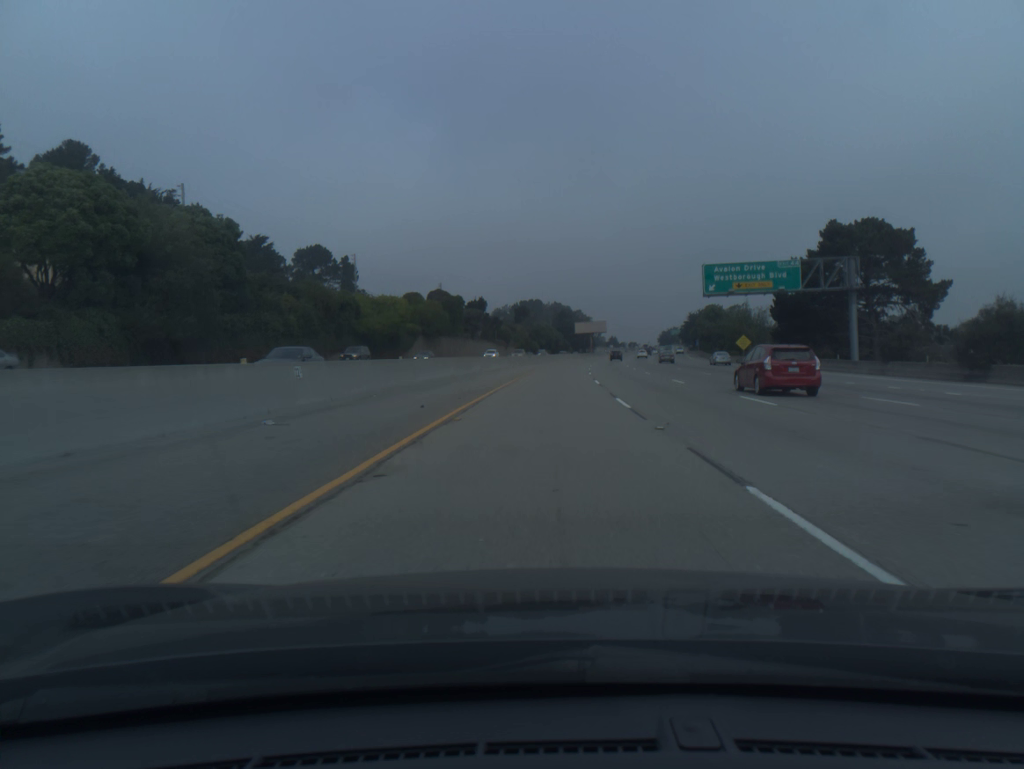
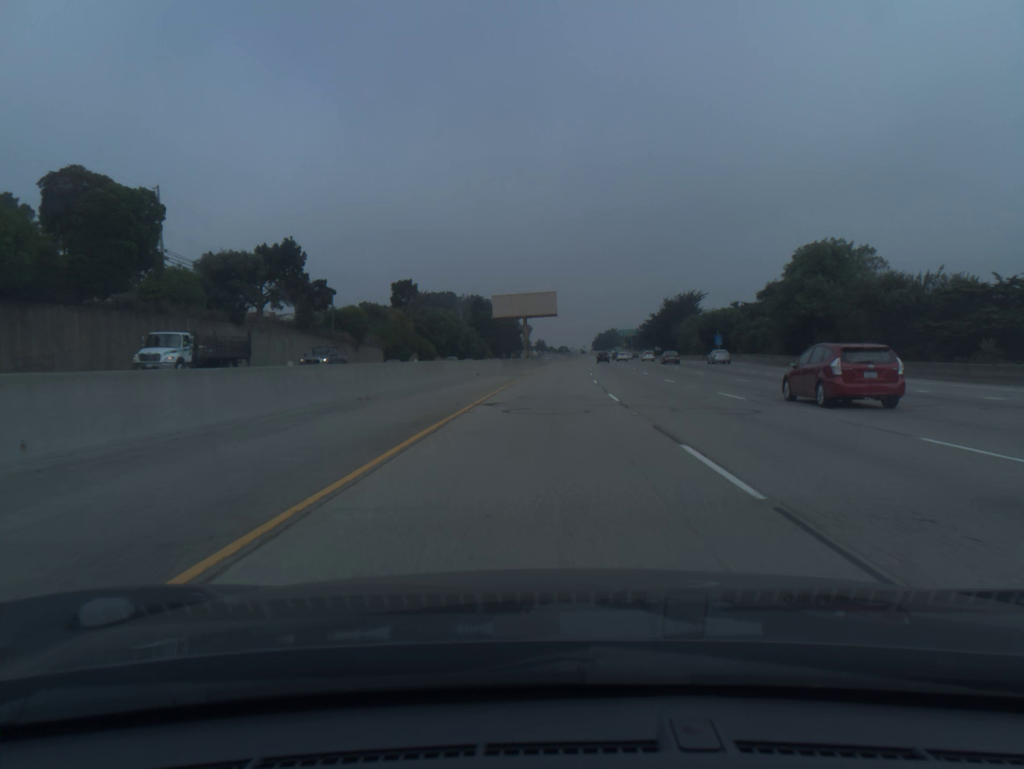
(+4.9, +99.1) m; +6°
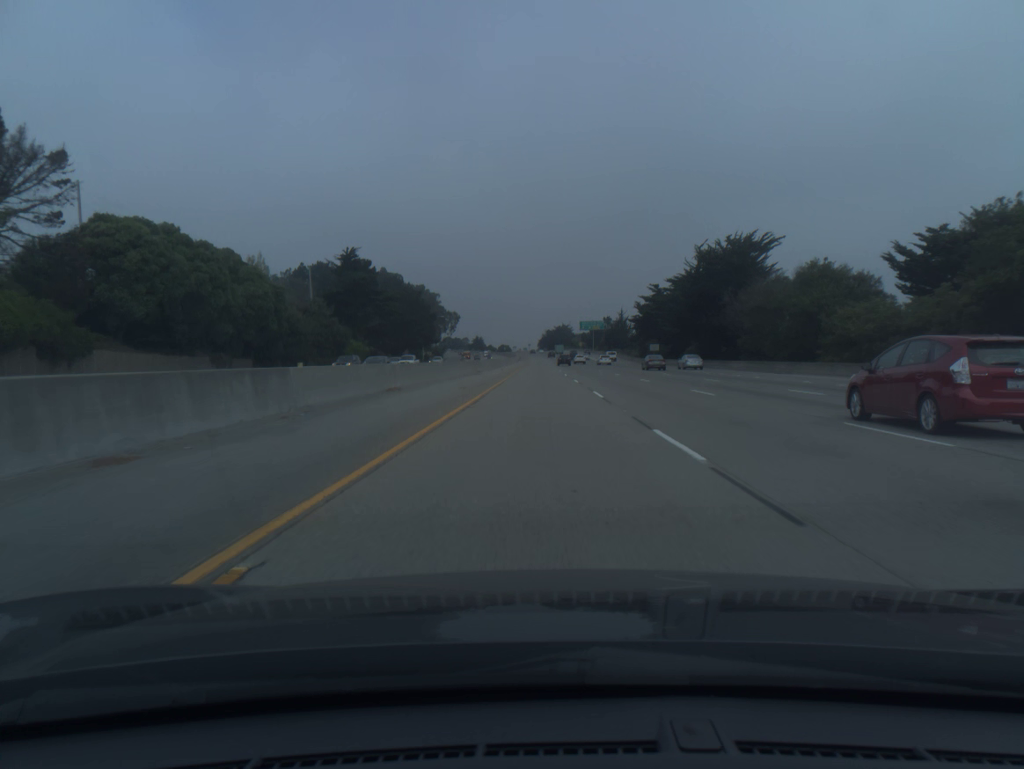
(+4.4, +99.8) m; +4°
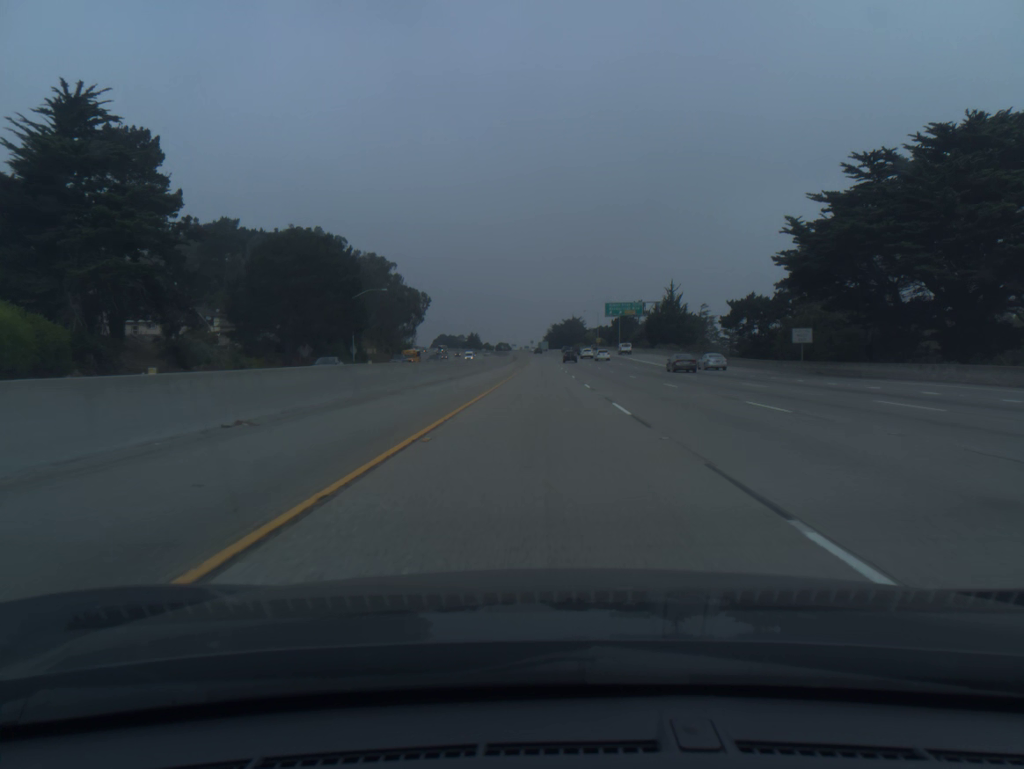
(-0.2, +80.4) m; 0°
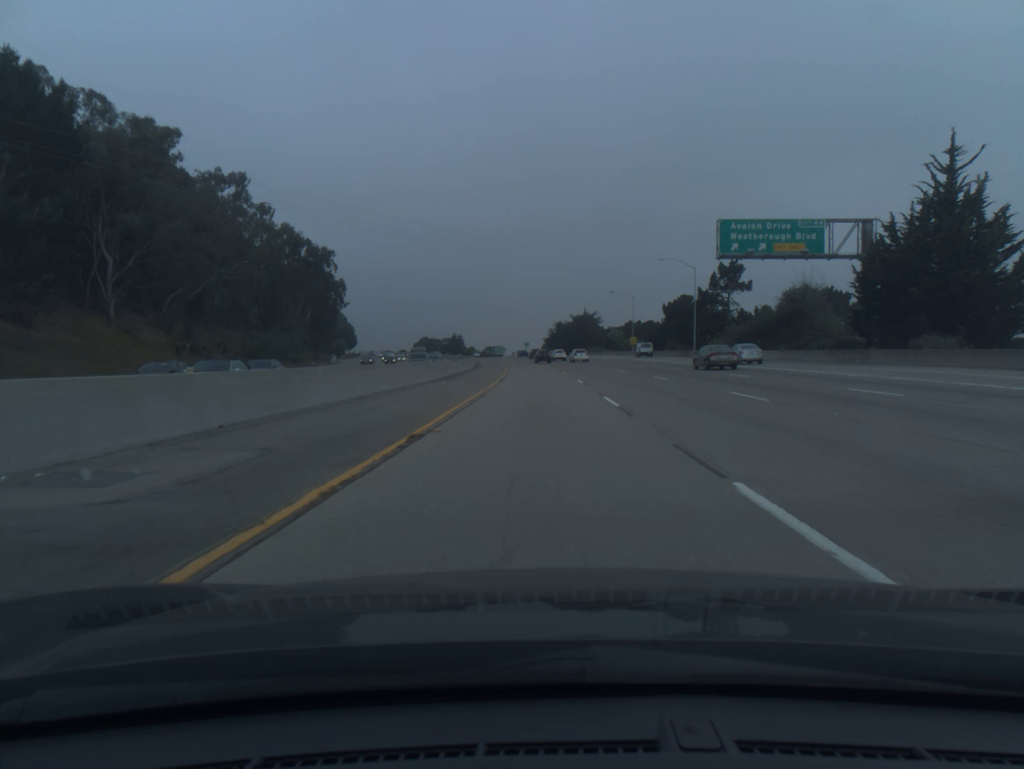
(+0.3, +100.6) m; 0°
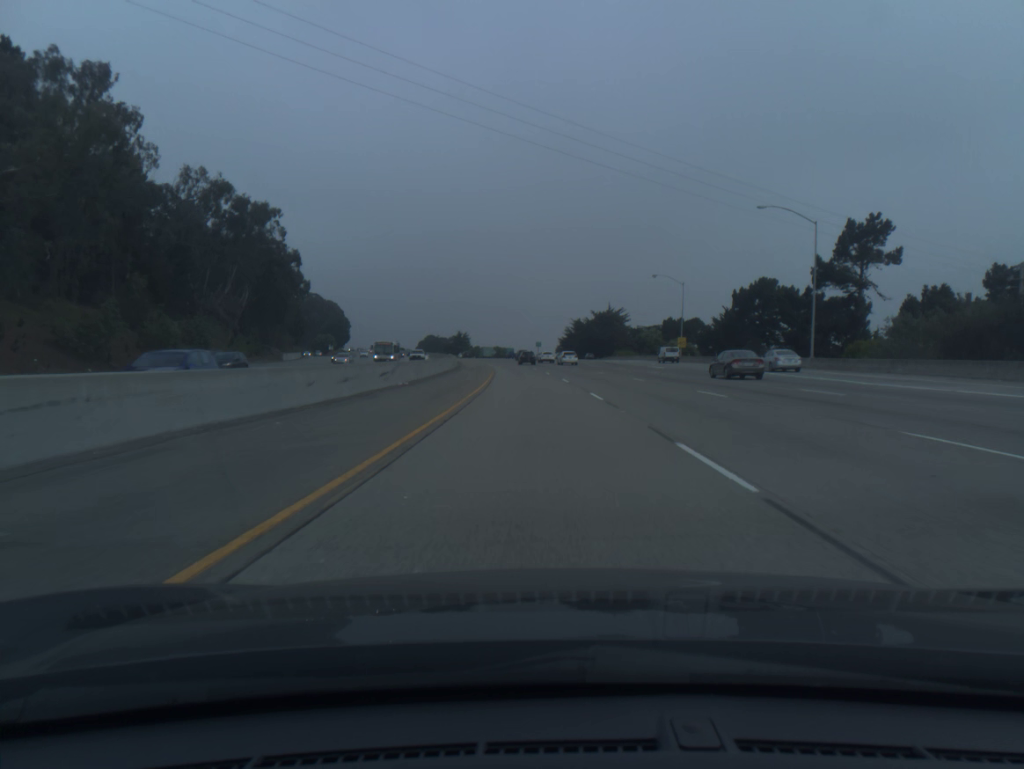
(-0.3, +40.1) m; -1°
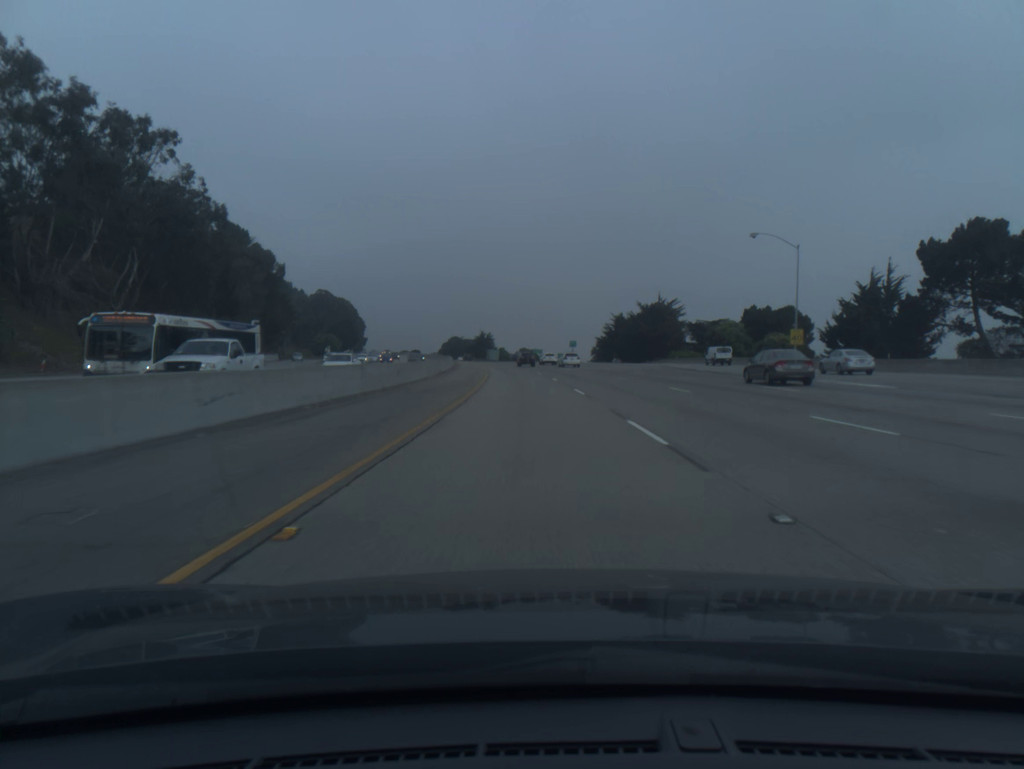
(-0.7, +40.0) m; -2°
